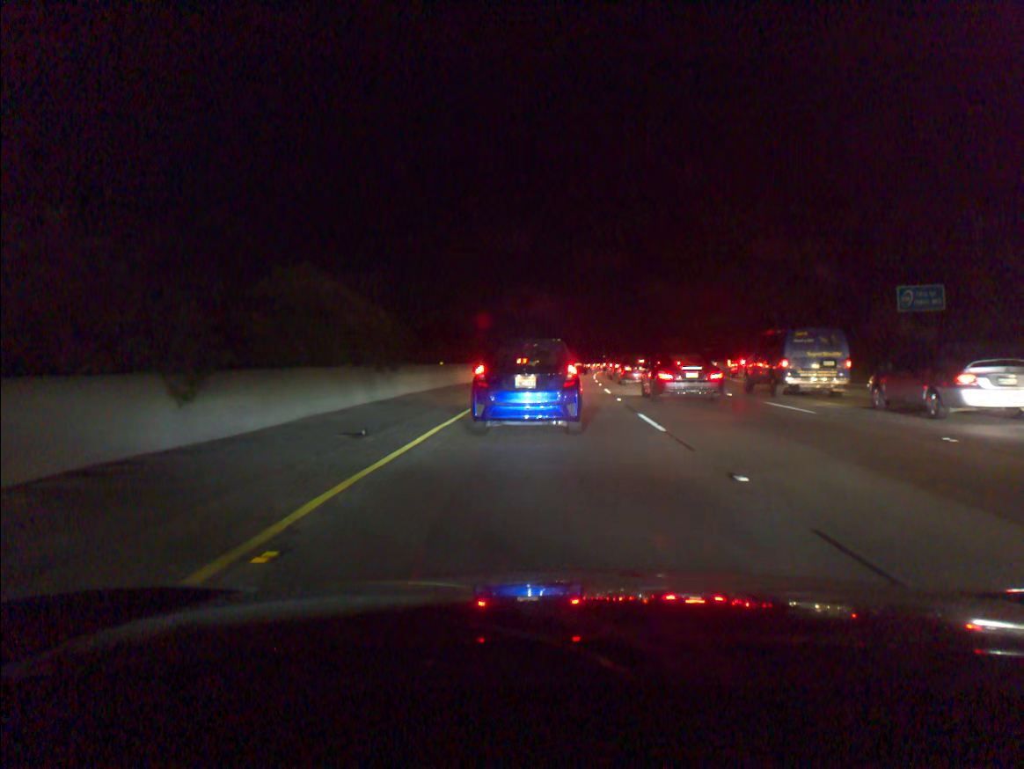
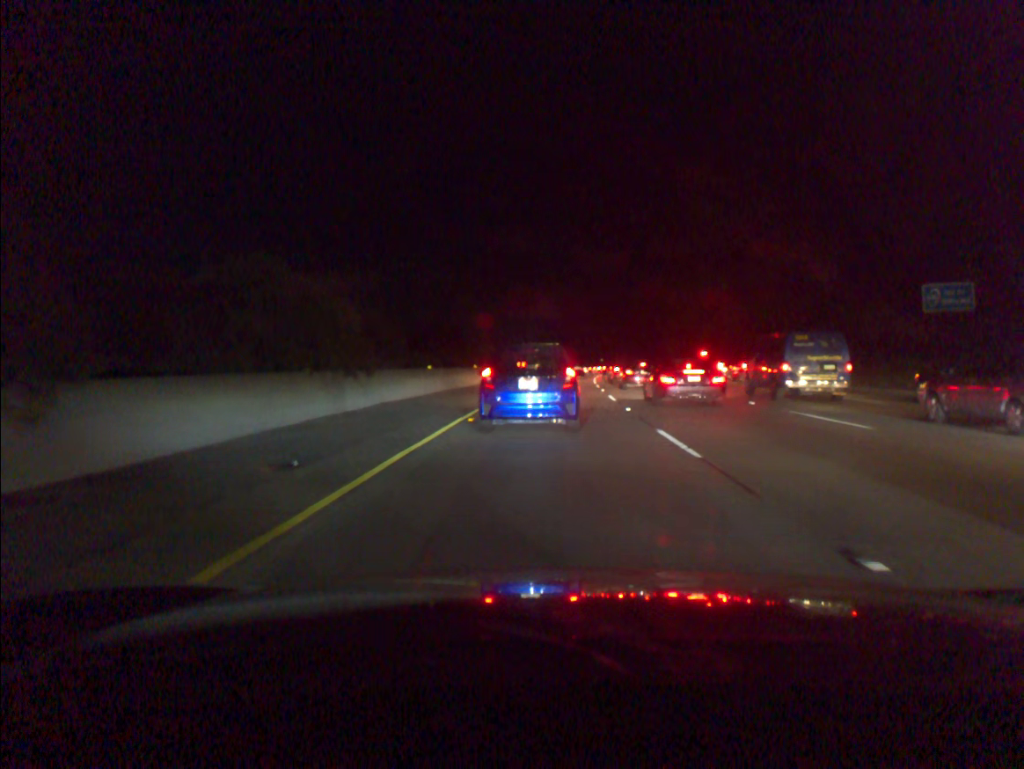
(0.0, +3.1) m; 0°
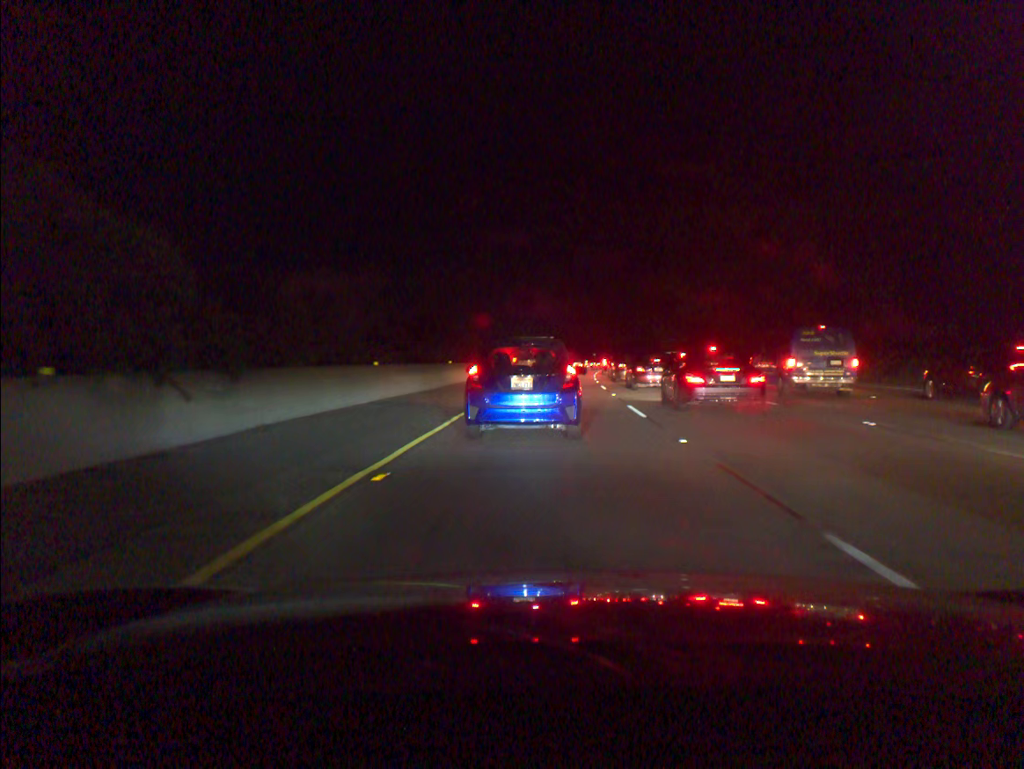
(0.0, +8.4) m; +1°
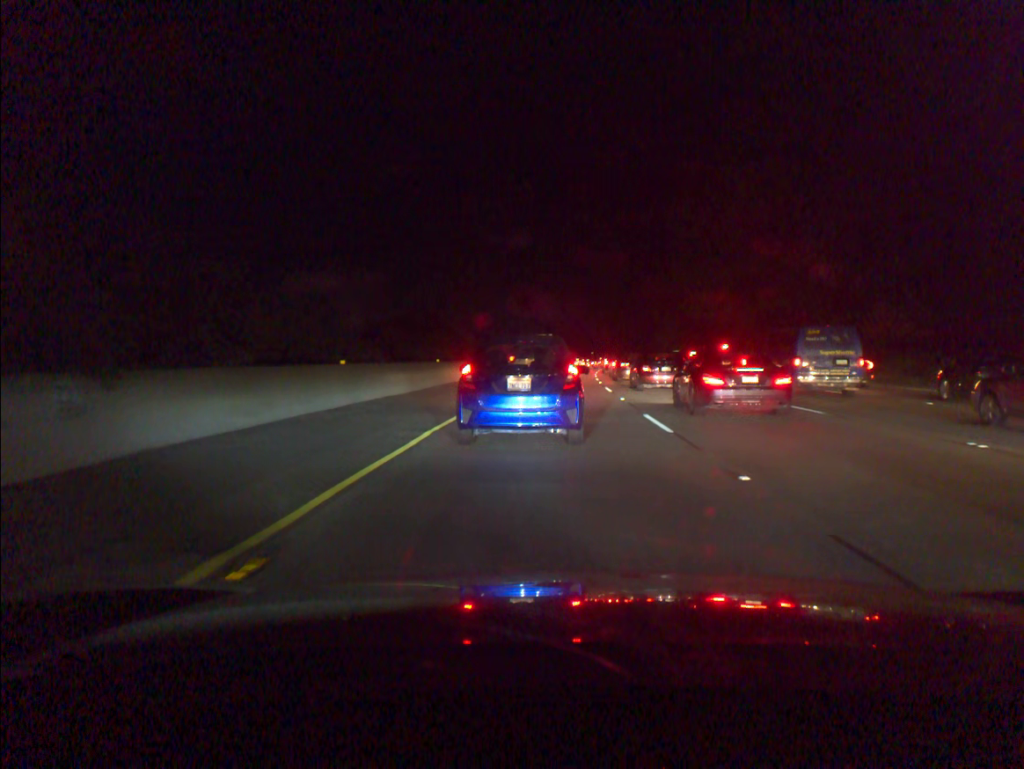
(0.0, +3.5) m; 0°
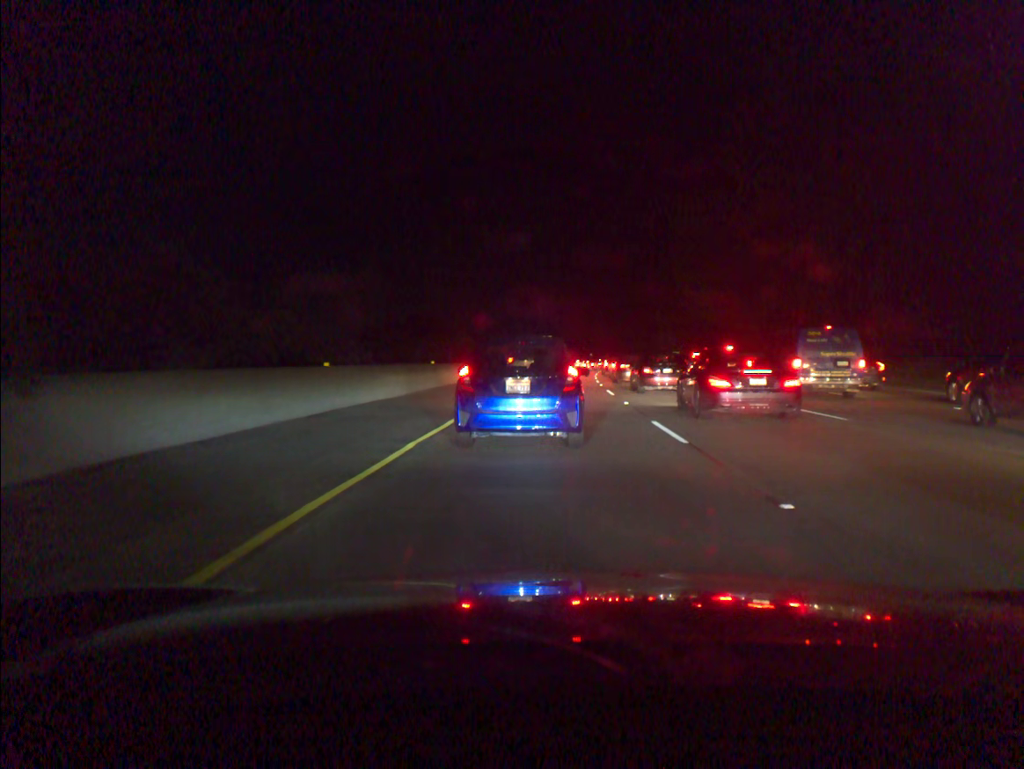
(0.0, +1.4) m; 0°
